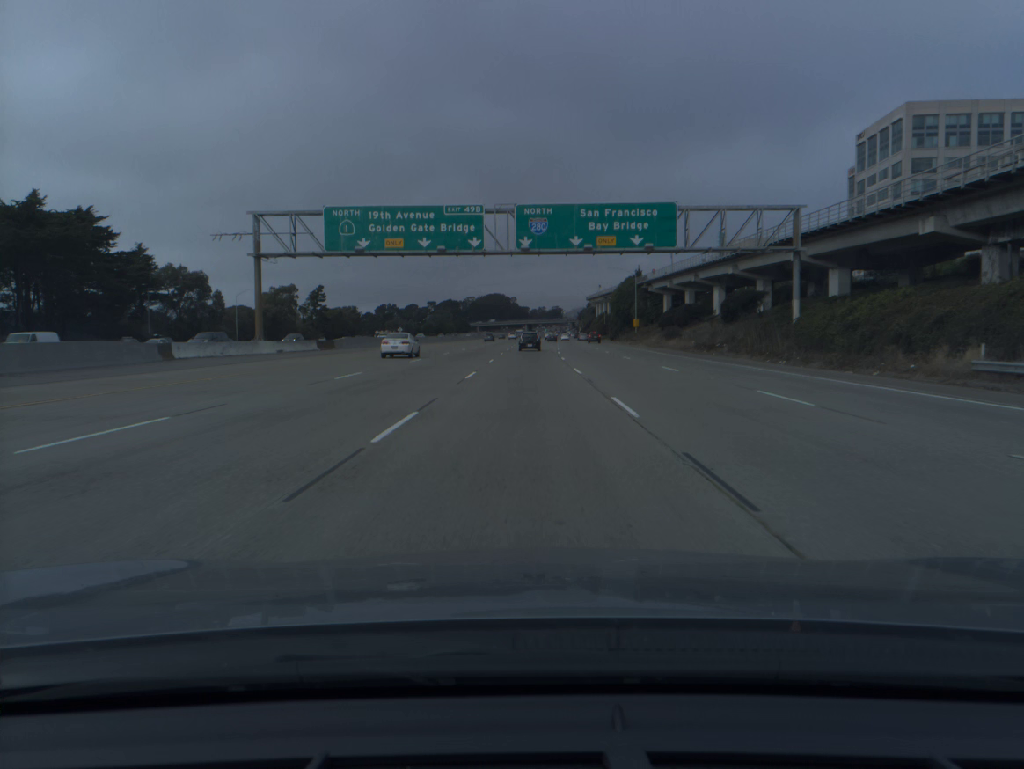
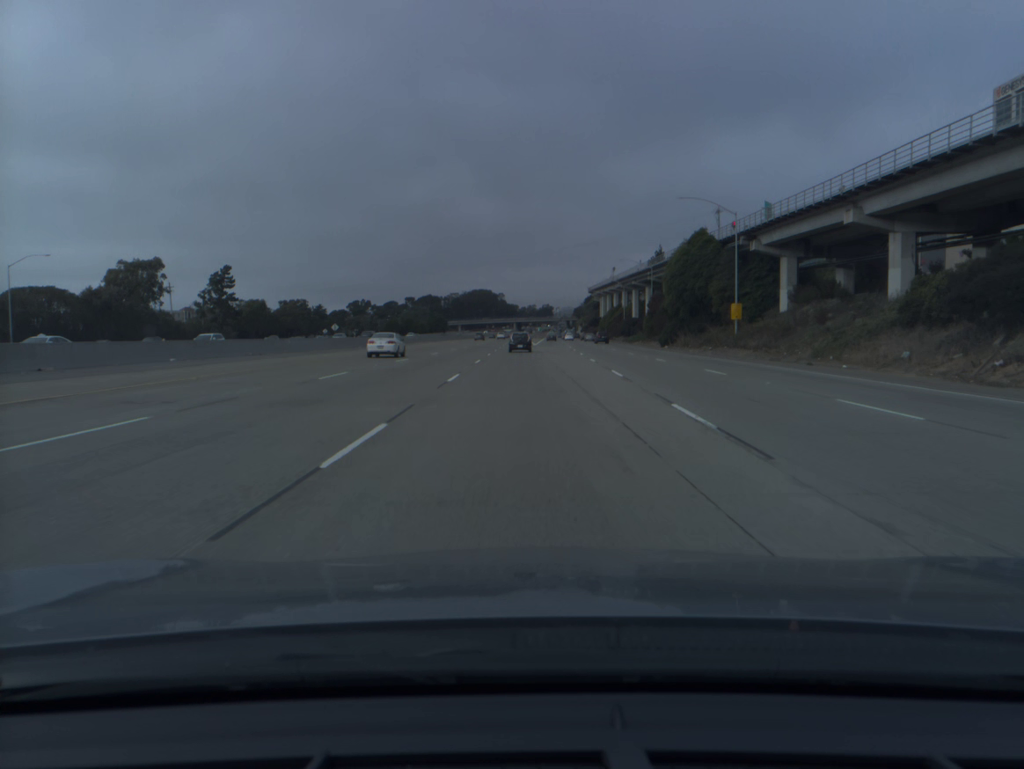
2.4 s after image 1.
(+0.4, +73.2) m; +1°
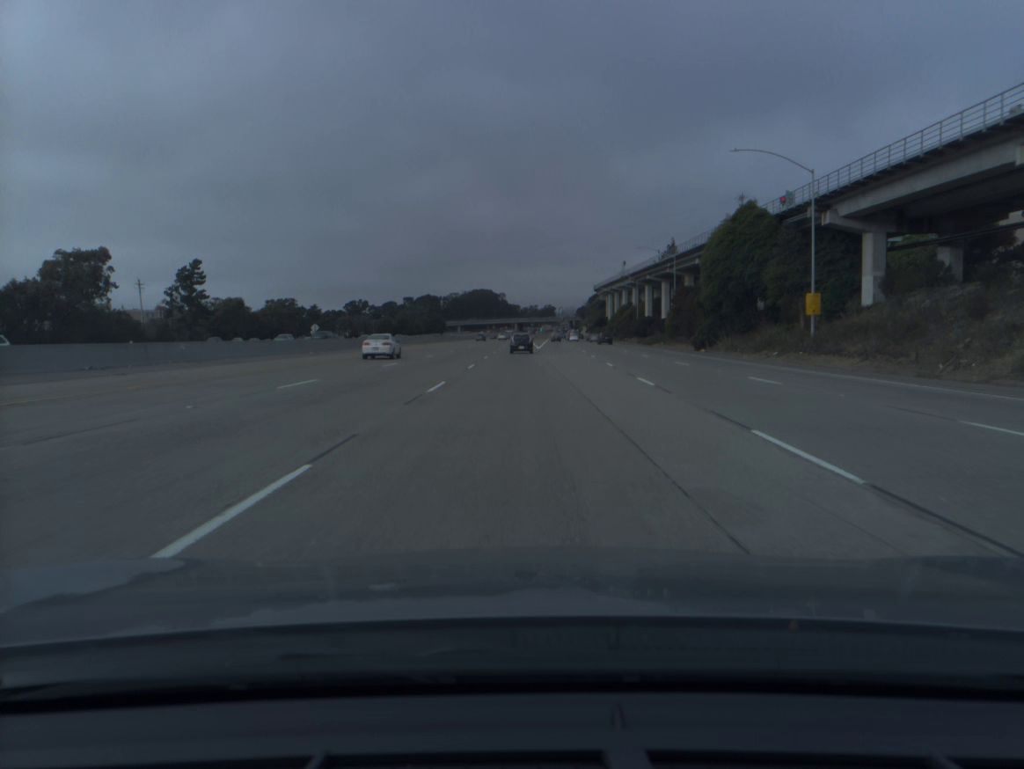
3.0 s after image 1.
(0.0, +18.2) m; 0°
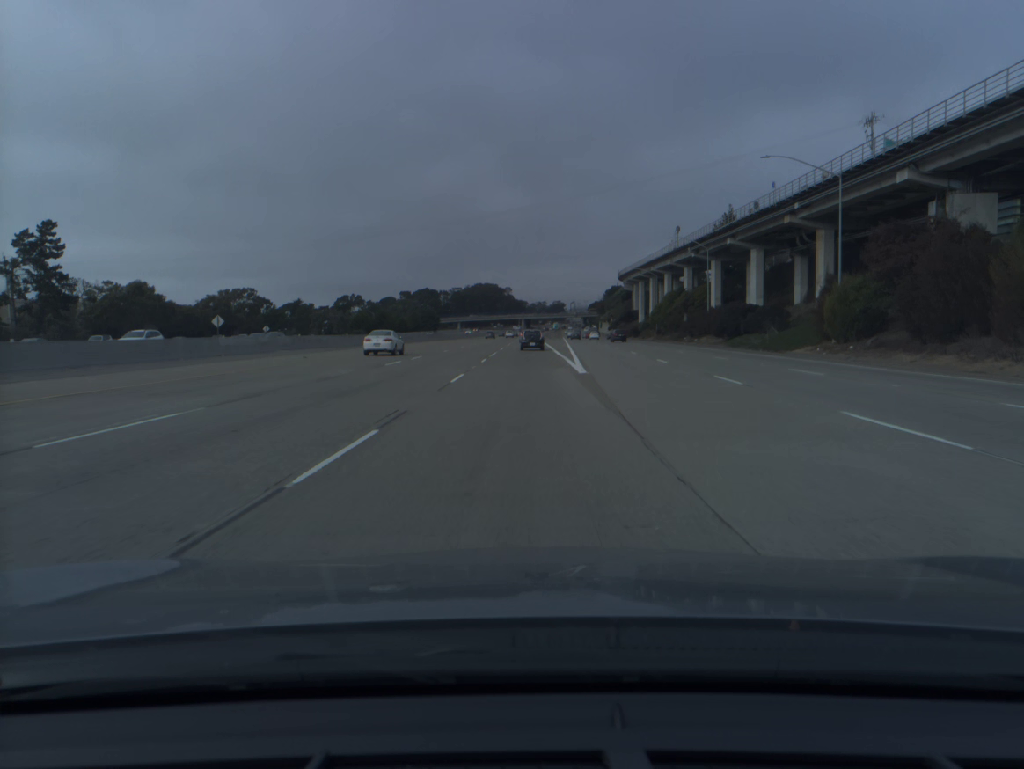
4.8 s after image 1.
(-0.5, +54.2) m; -1°
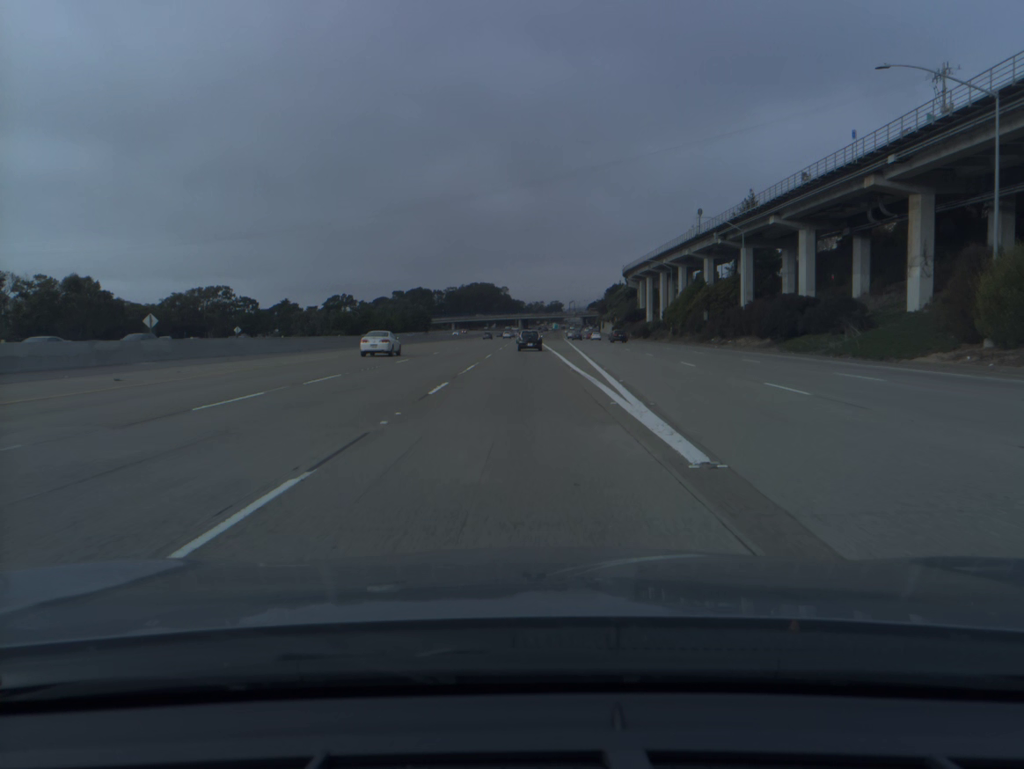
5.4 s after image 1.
(0.0, +18.0) m; 0°
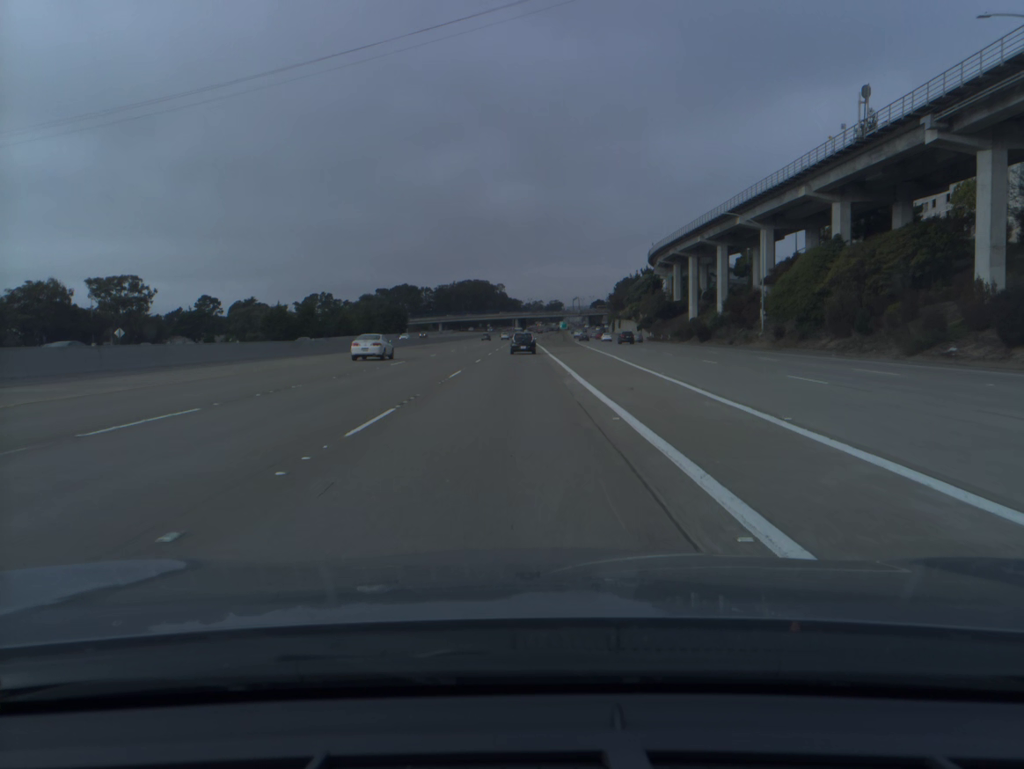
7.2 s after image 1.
(+0.2, +53.4) m; 0°
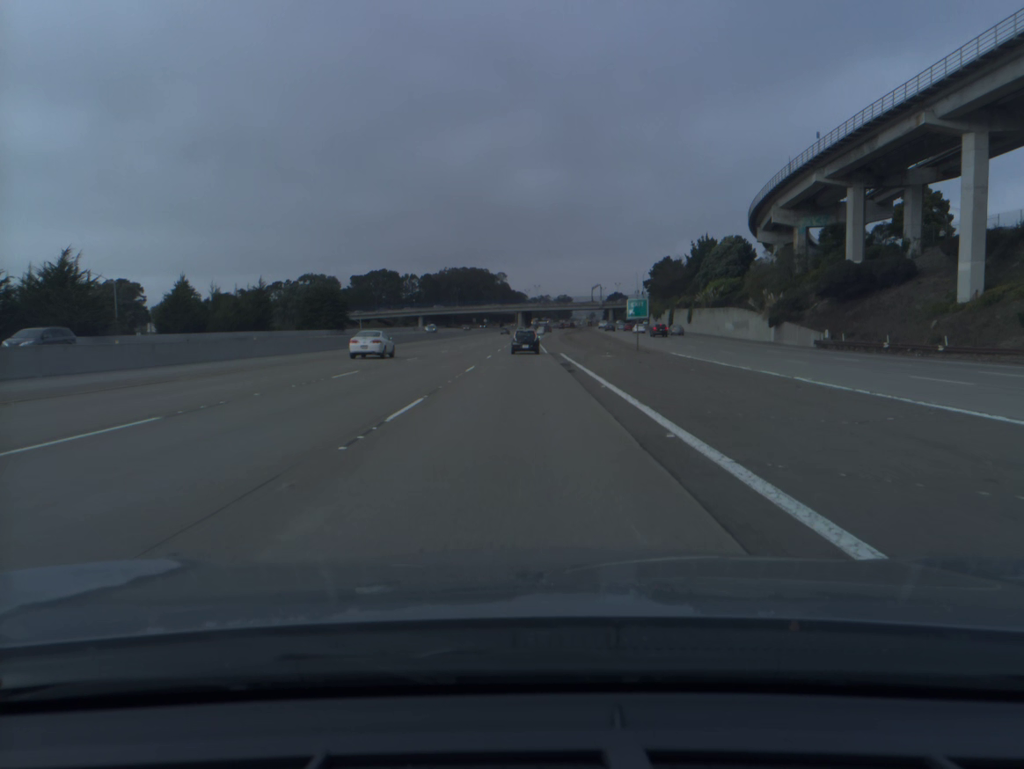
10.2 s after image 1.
(-0.8, +85.7) m; -1°
